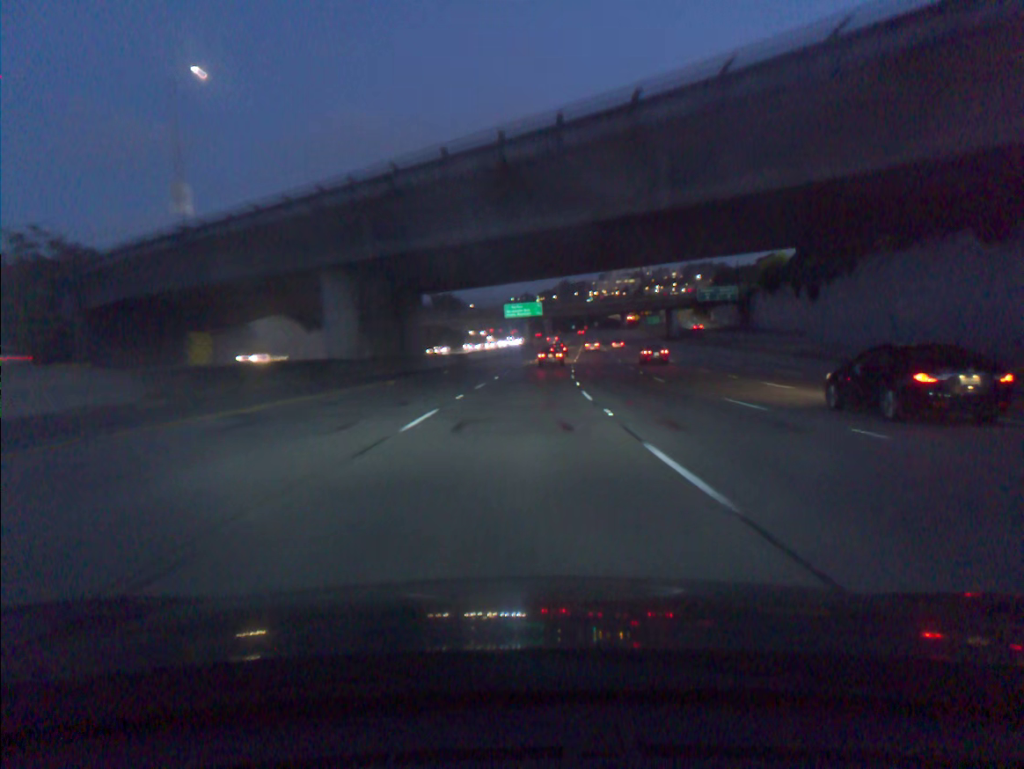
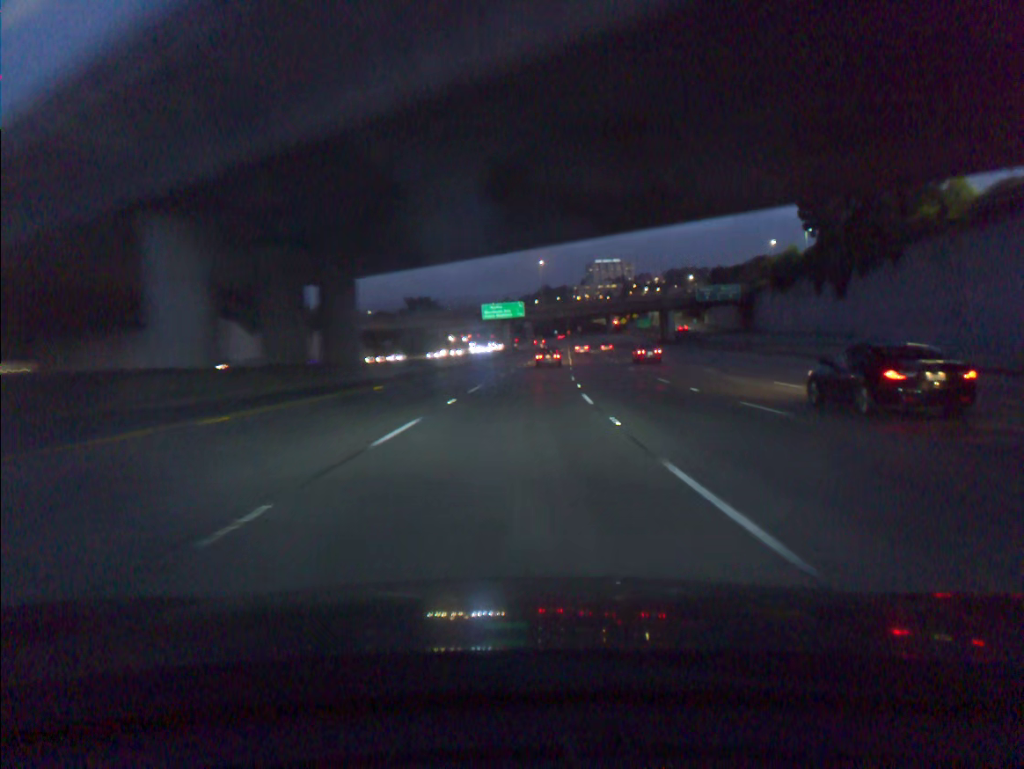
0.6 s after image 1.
(+0.2, +16.4) m; +1°
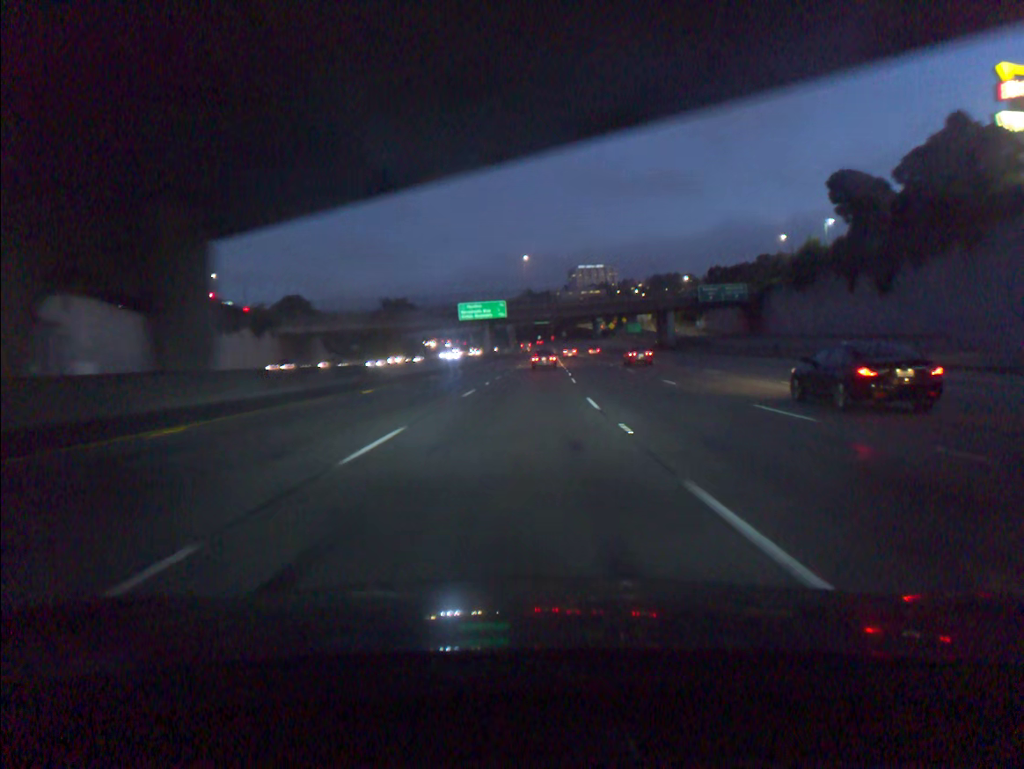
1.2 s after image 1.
(+0.2, +16.3) m; +1°
